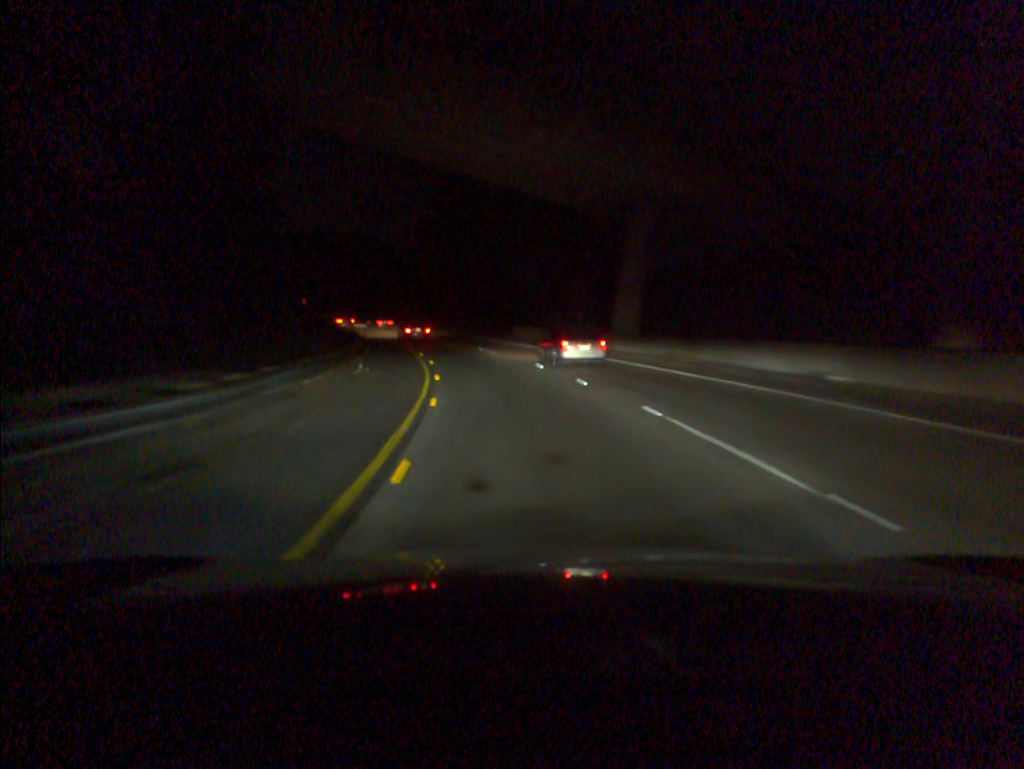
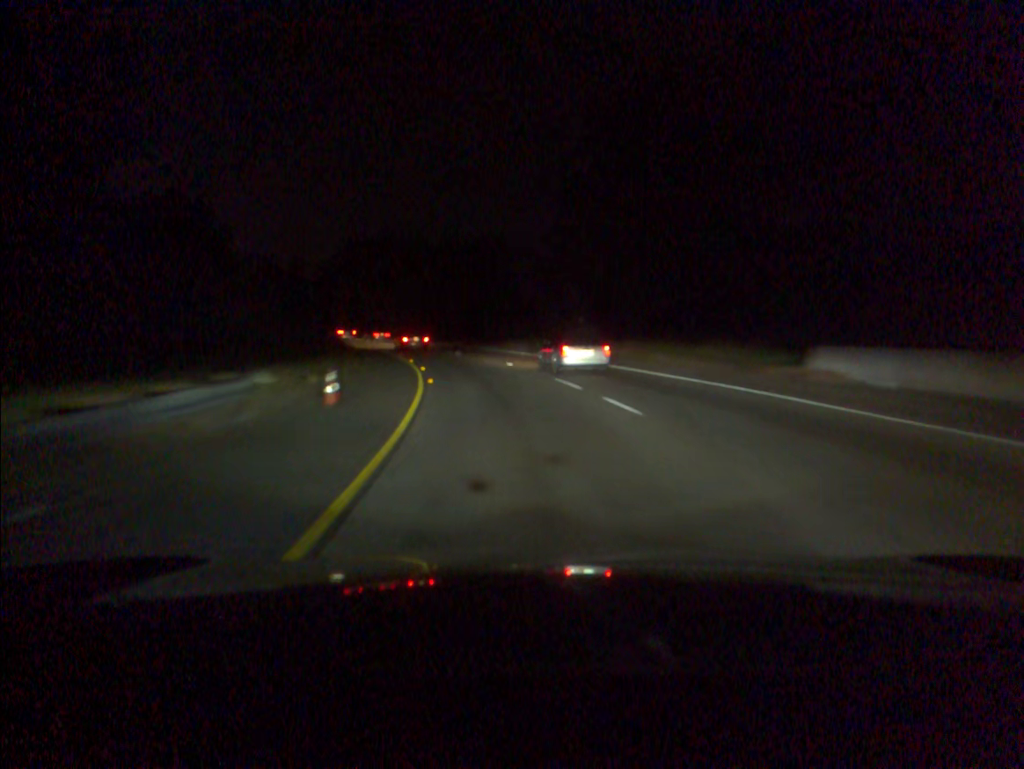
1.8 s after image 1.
(-3.9, +38.8) m; -11°
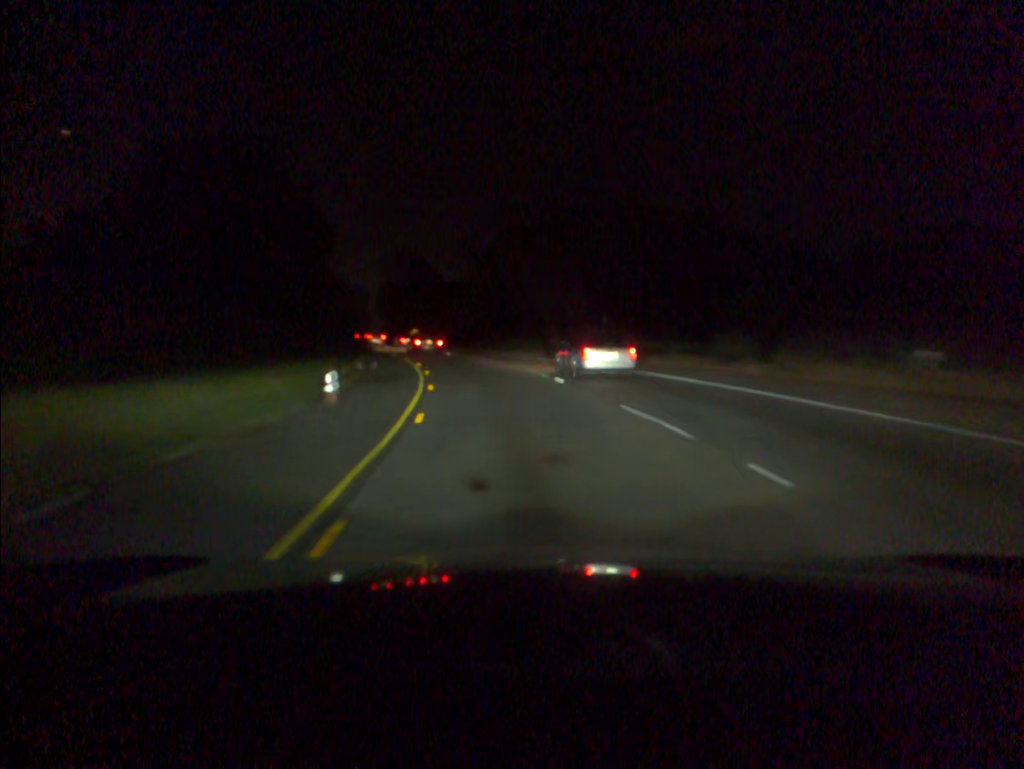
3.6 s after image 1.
(-4.3, +39.3) m; -13°
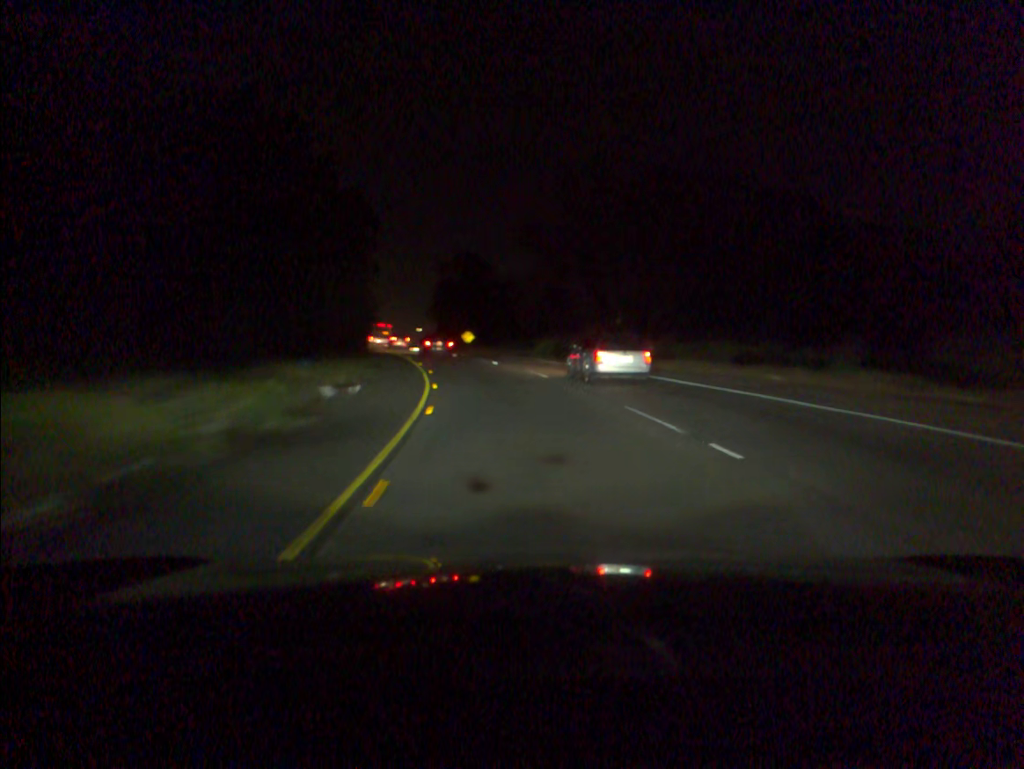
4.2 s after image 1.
(-0.5, +13.2) m; -4°
